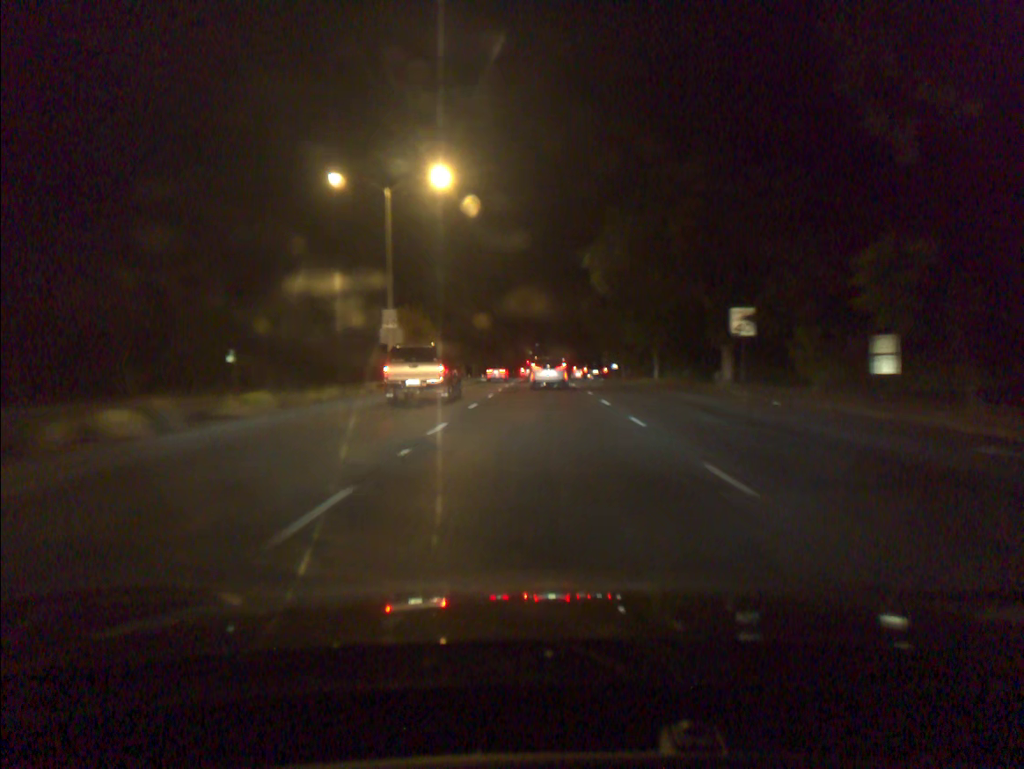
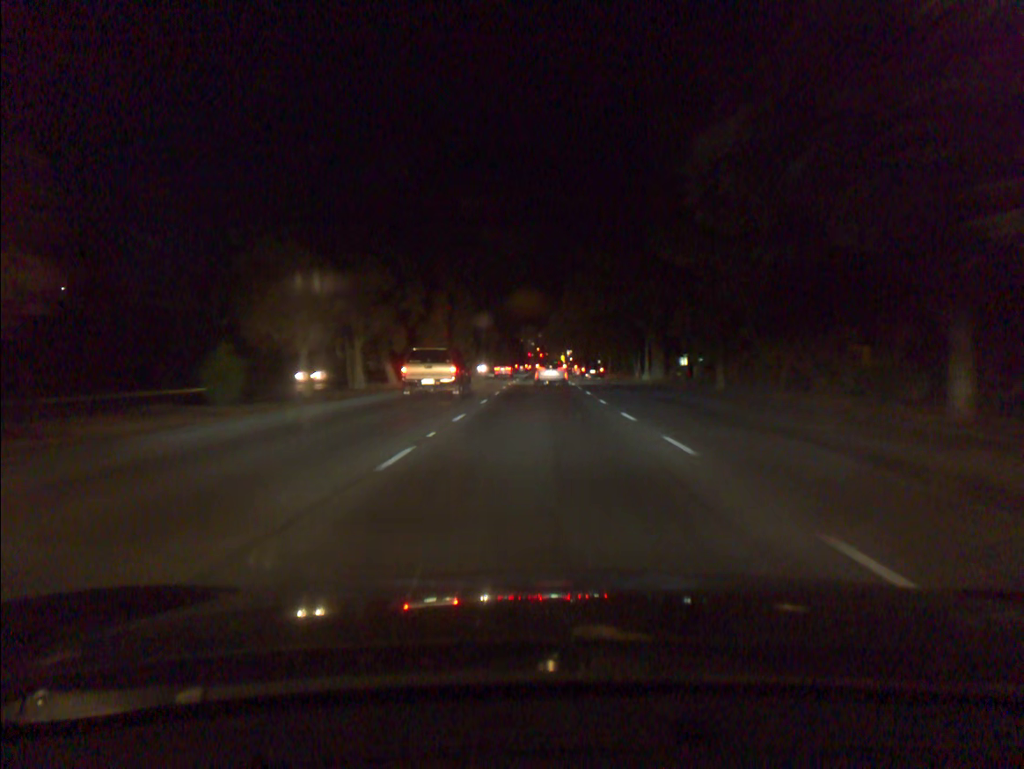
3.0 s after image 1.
(-0.1, +40.7) m; 0°
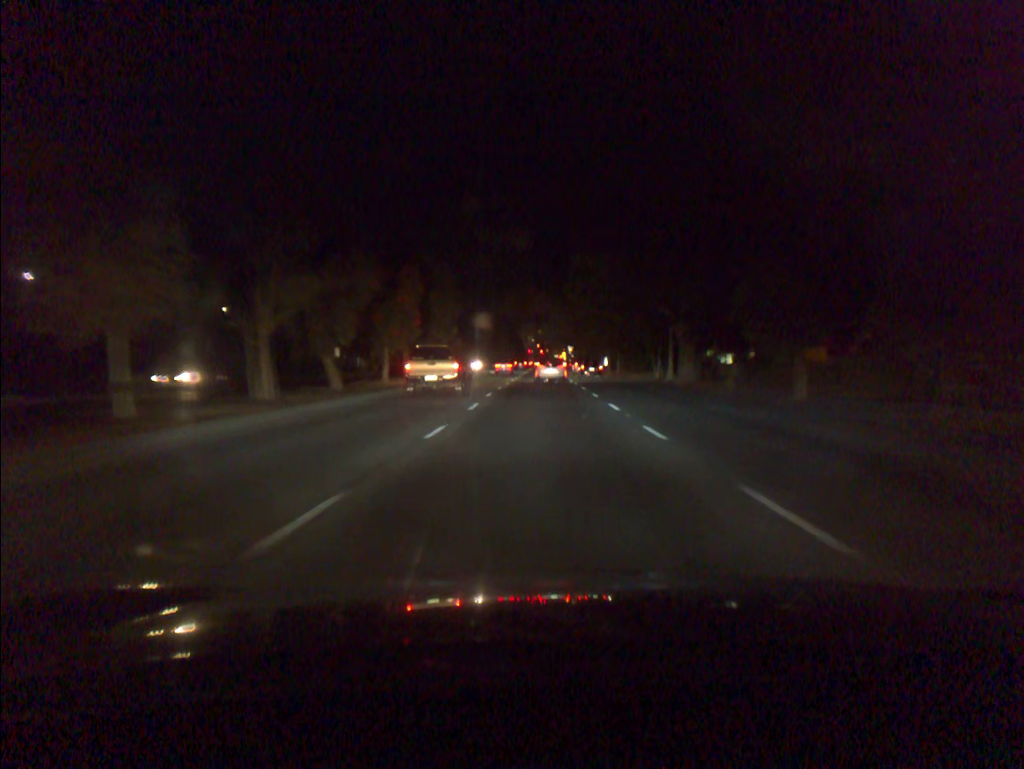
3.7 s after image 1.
(0.0, +11.2) m; 0°
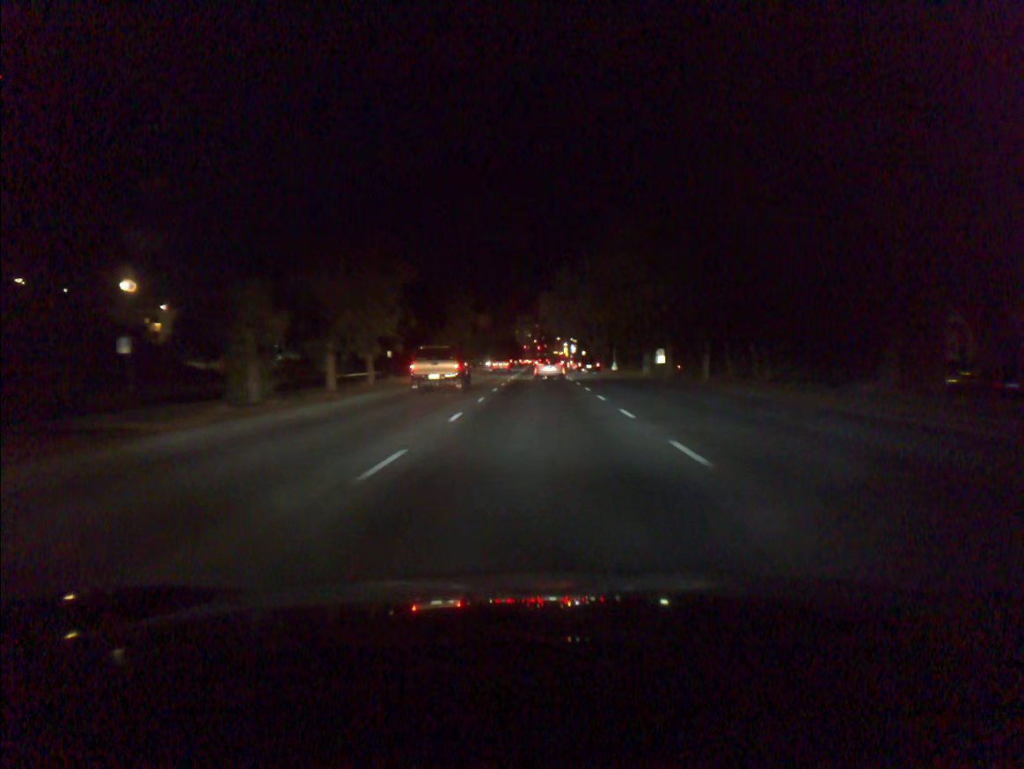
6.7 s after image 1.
(+0.1, +46.8) m; 0°
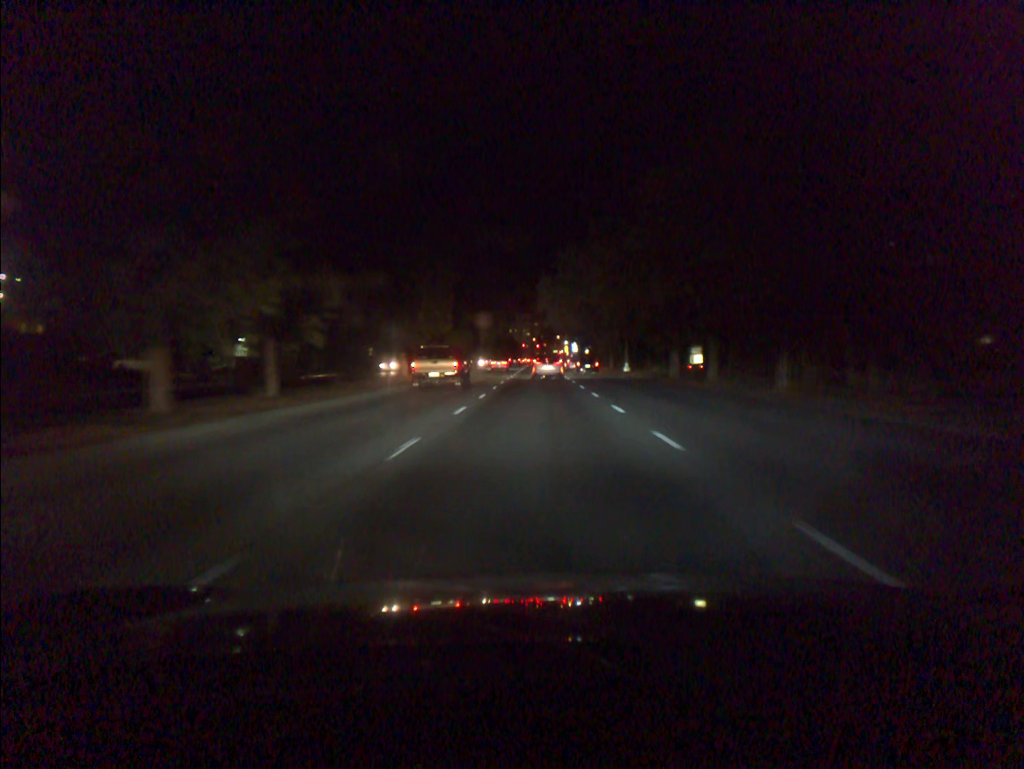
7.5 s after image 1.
(0.0, +13.0) m; 0°
